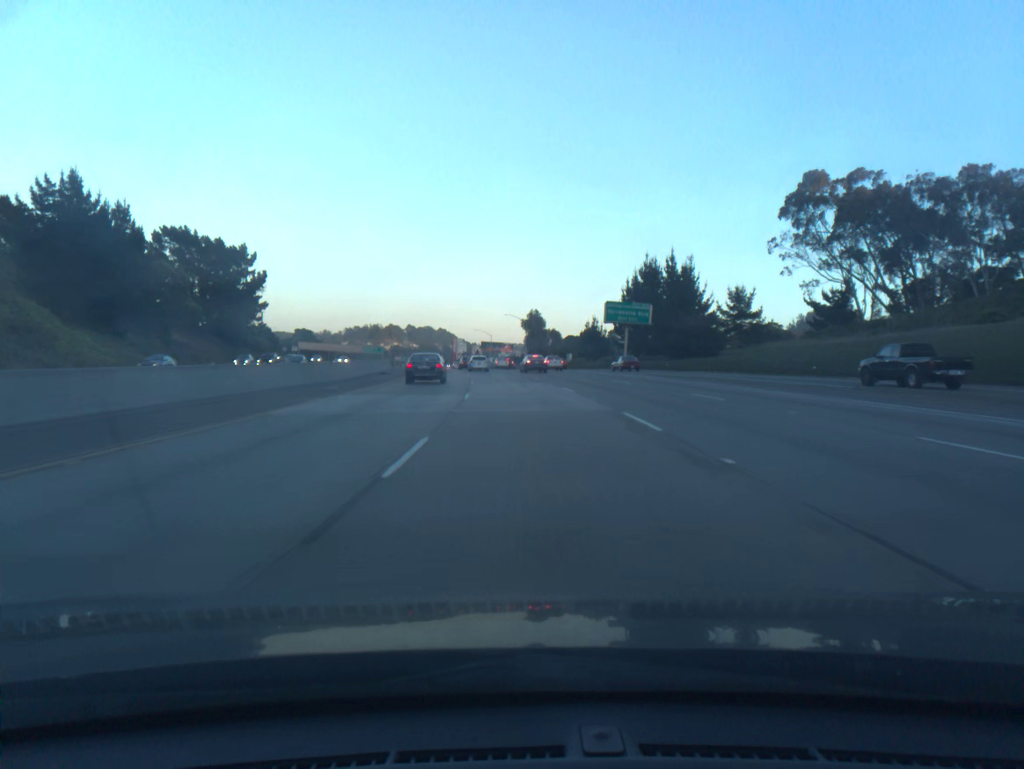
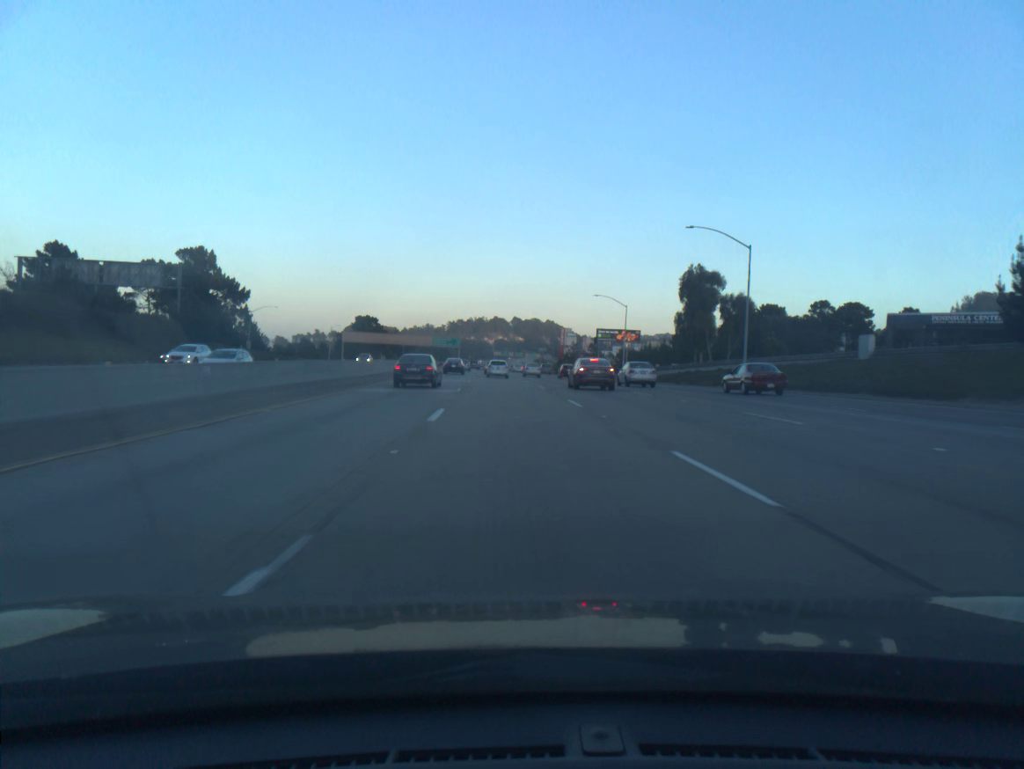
(-6.4, +93.5) m; -8°
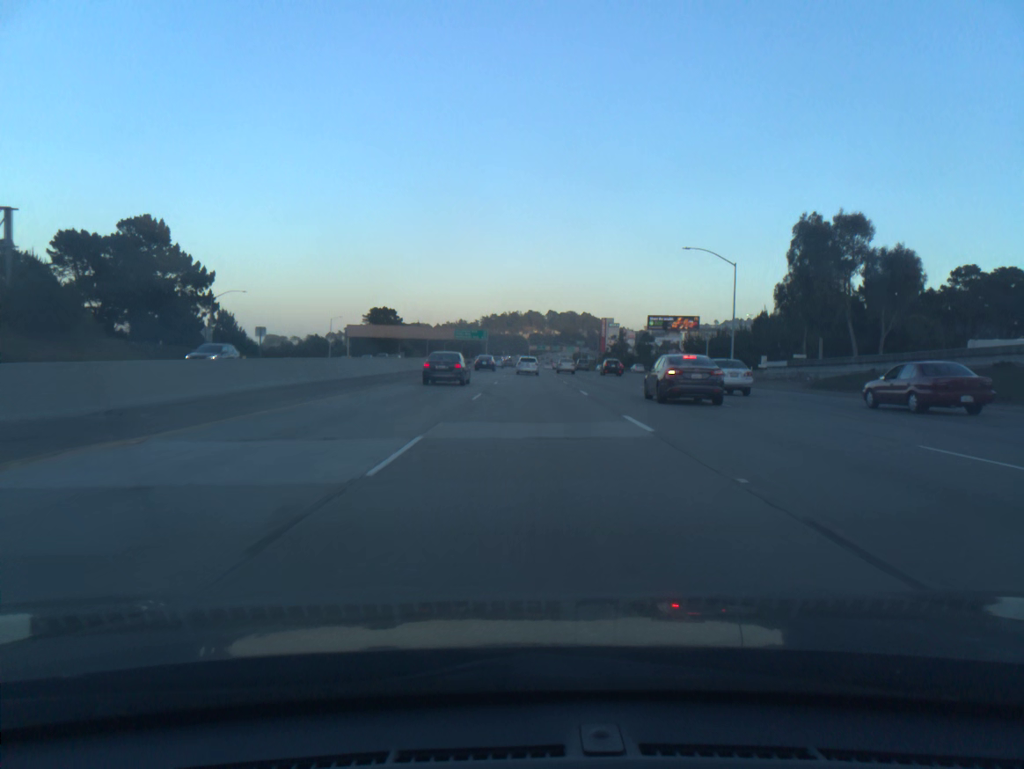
(-1.0, +36.9) m; -3°
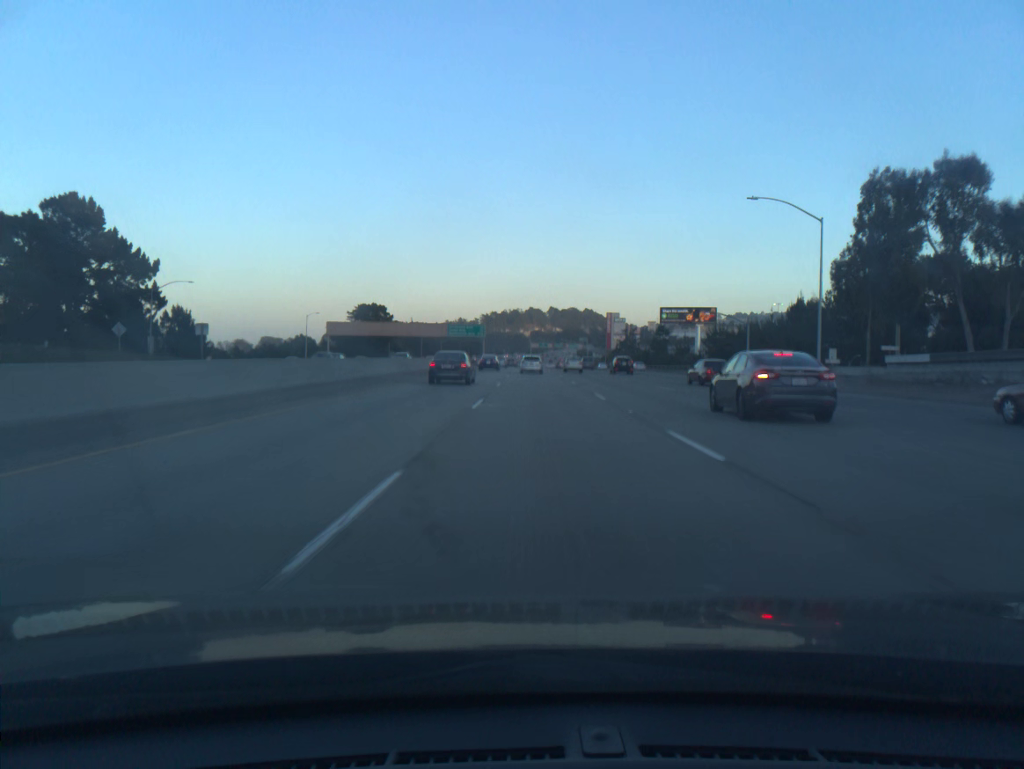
(0.0, +18.4) m; 0°
